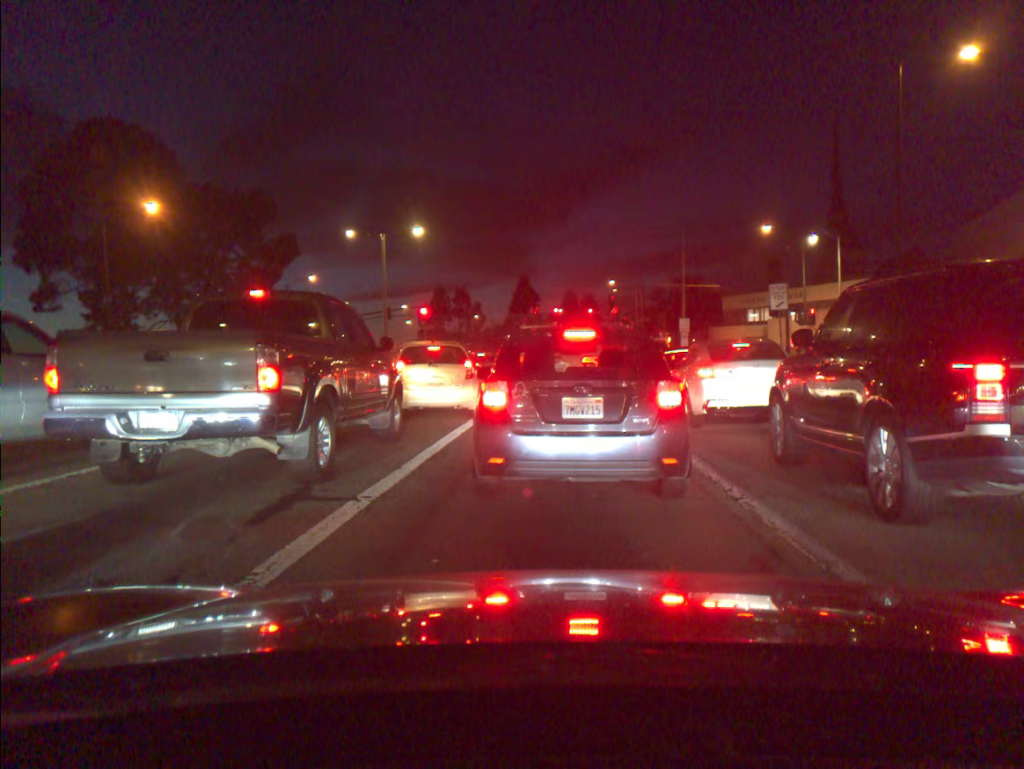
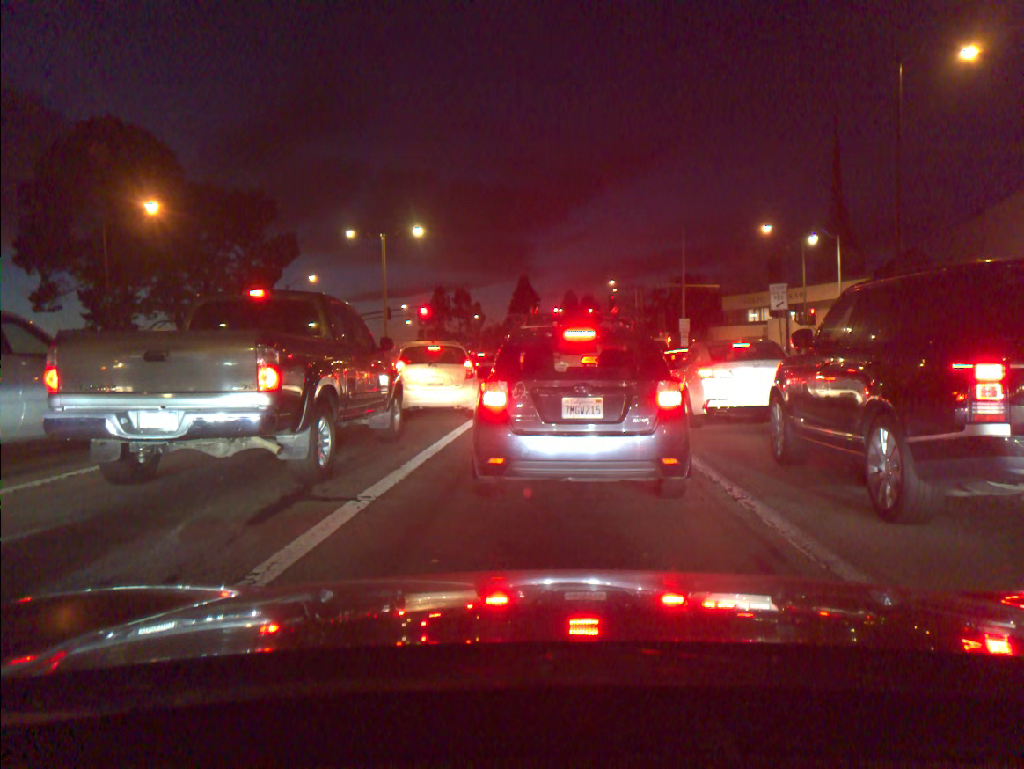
(0.0, 0.0) m; 0°
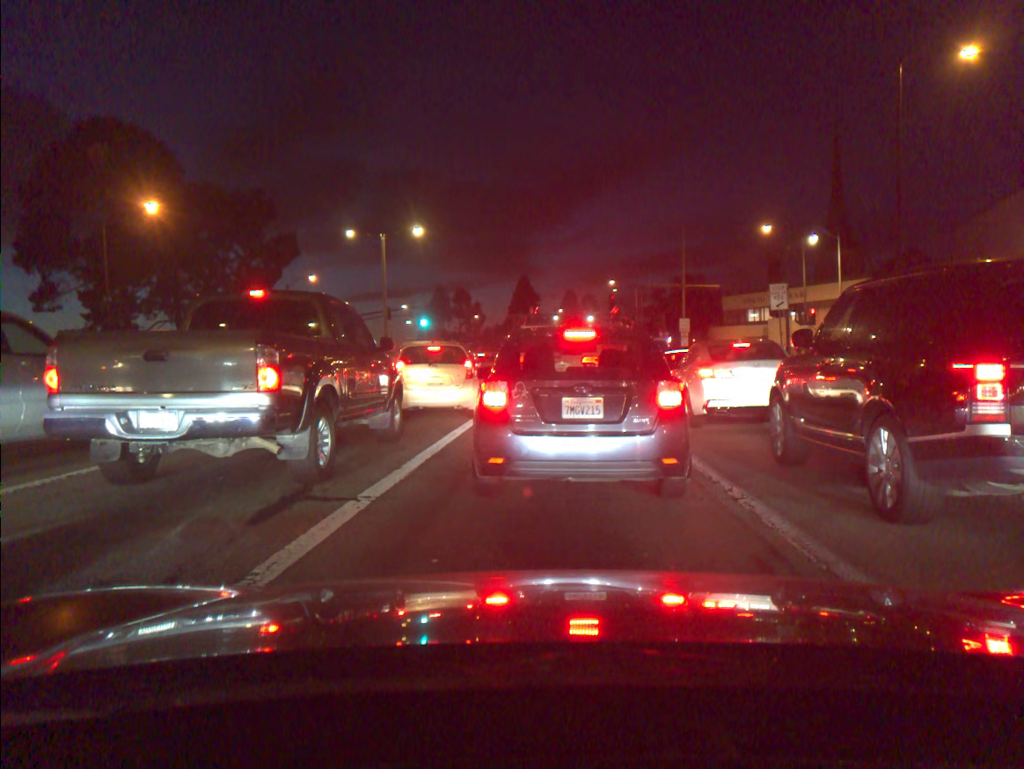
(0.0, 0.0) m; 0°
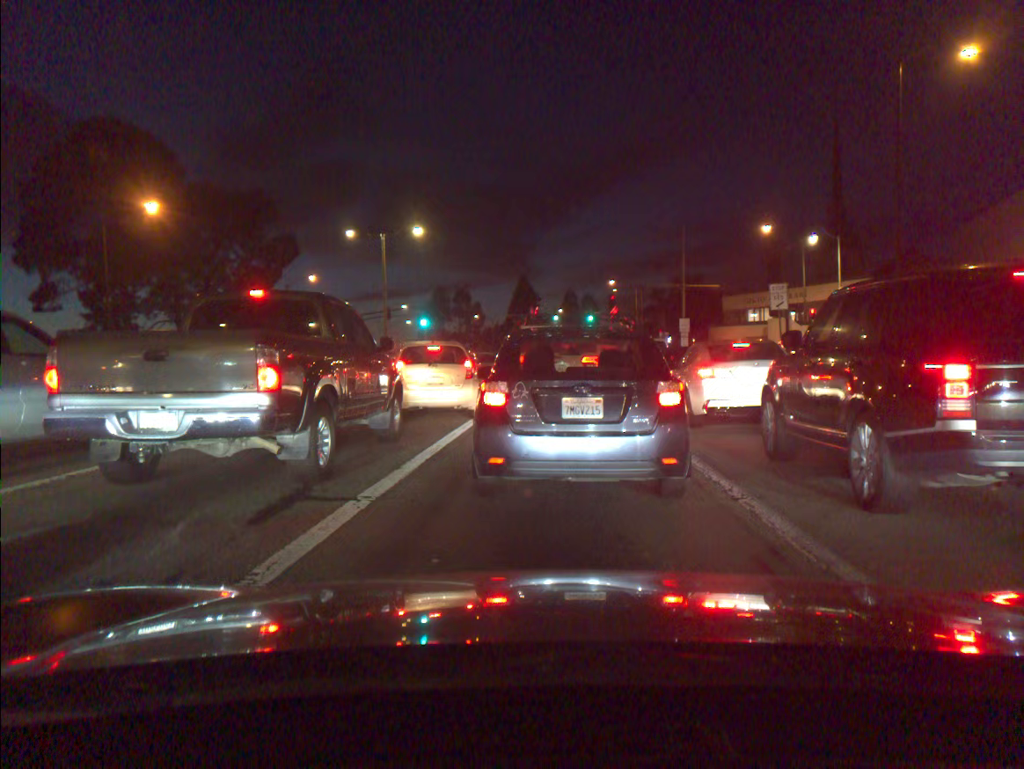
(0.0, 0.0) m; 0°
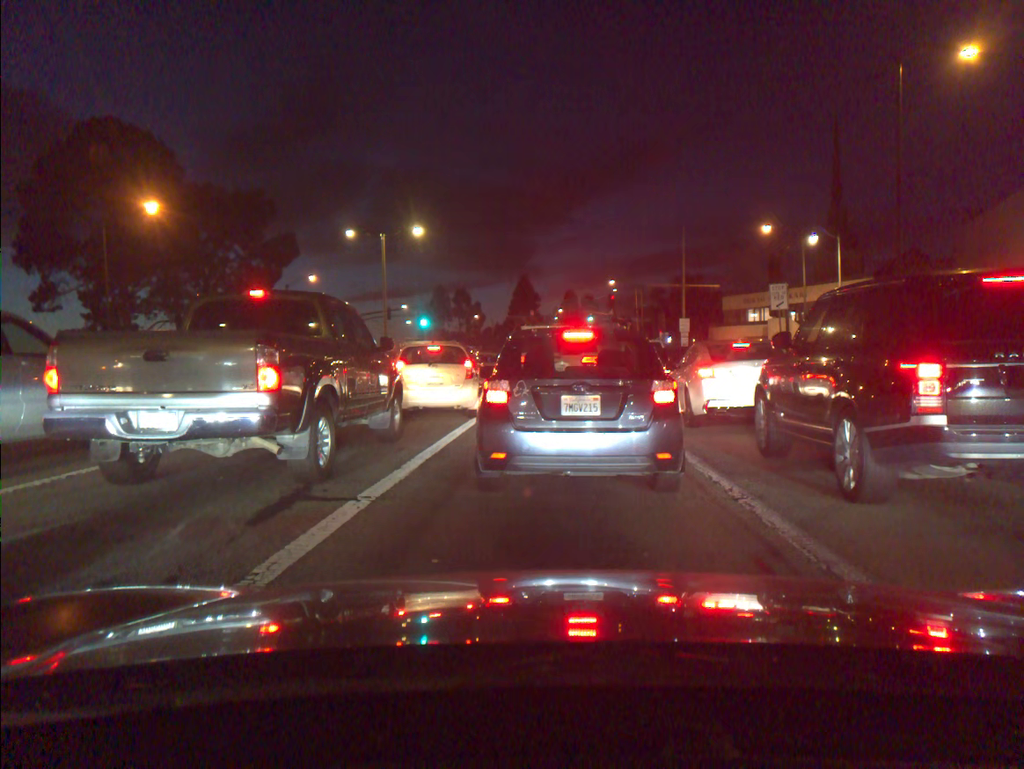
(0.0, 0.0) m; 0°
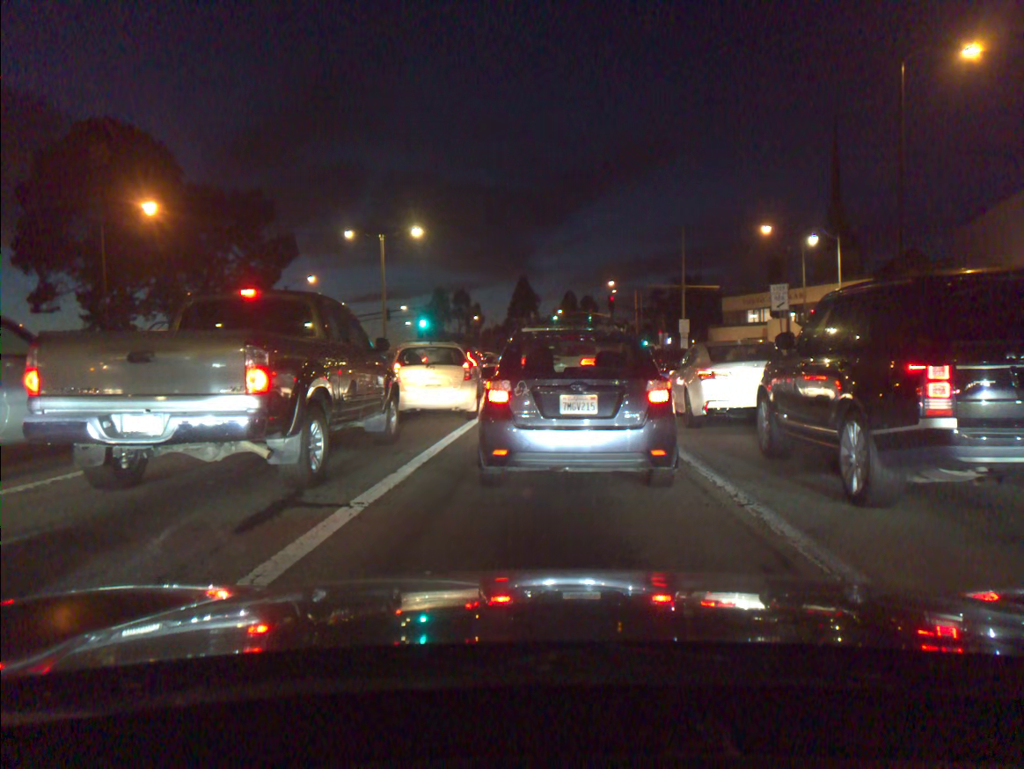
(0.0, +0.2) m; 0°
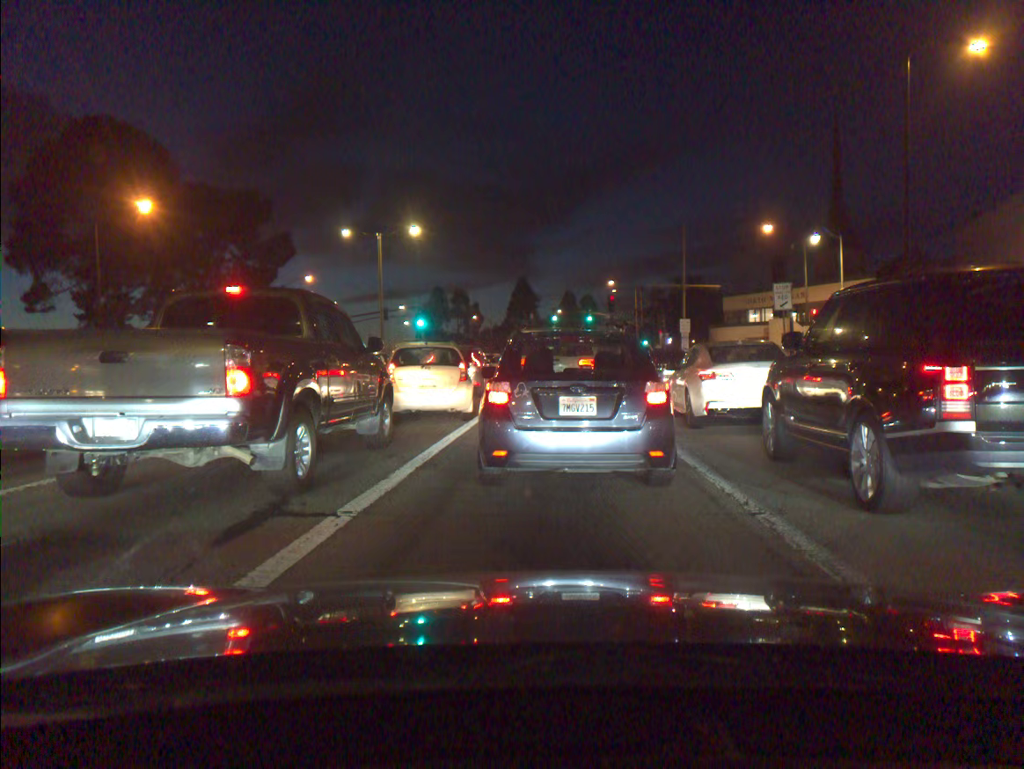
(0.0, +0.3) m; 0°
